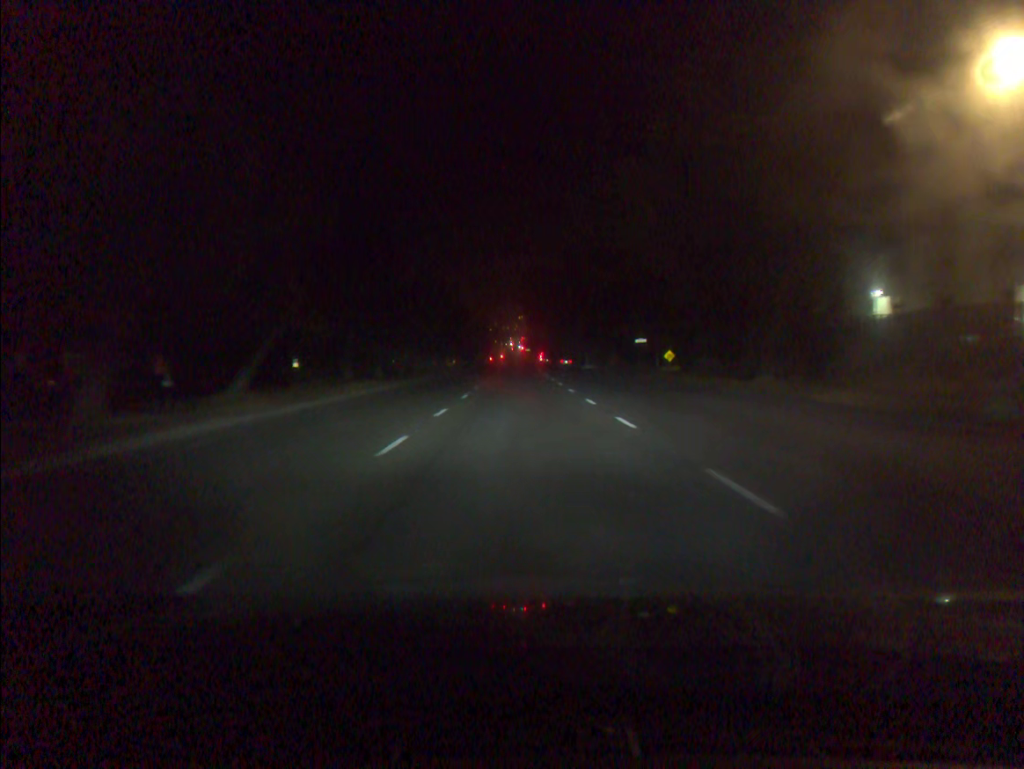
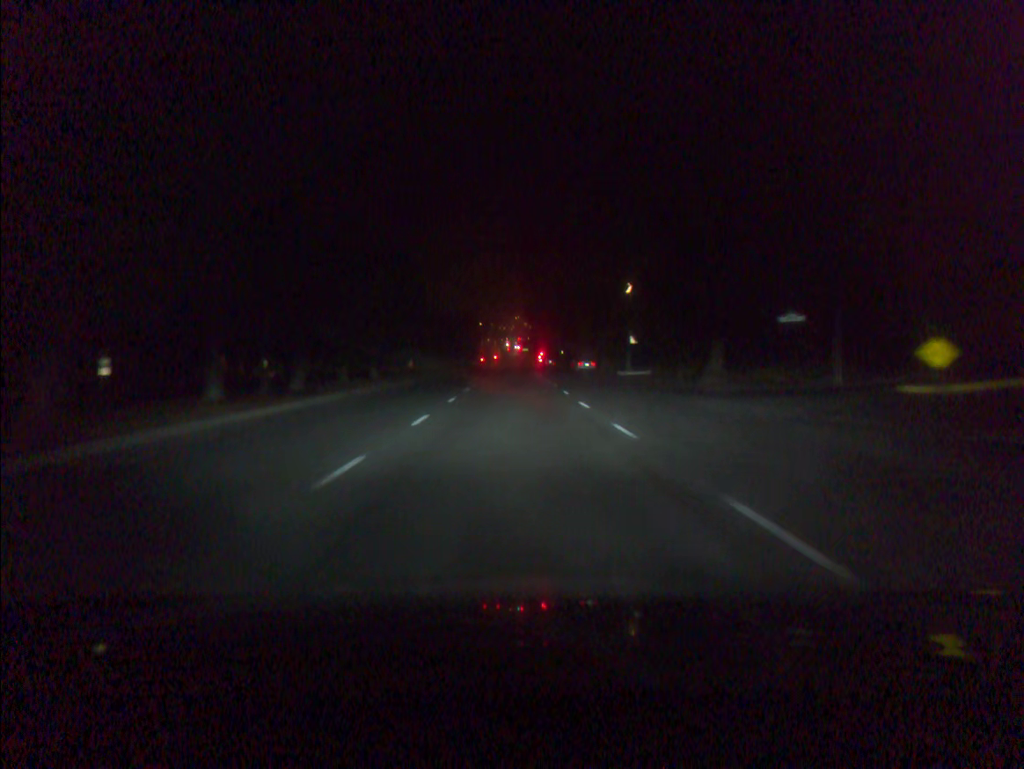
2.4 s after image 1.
(+0.1, +38.2) m; 0°
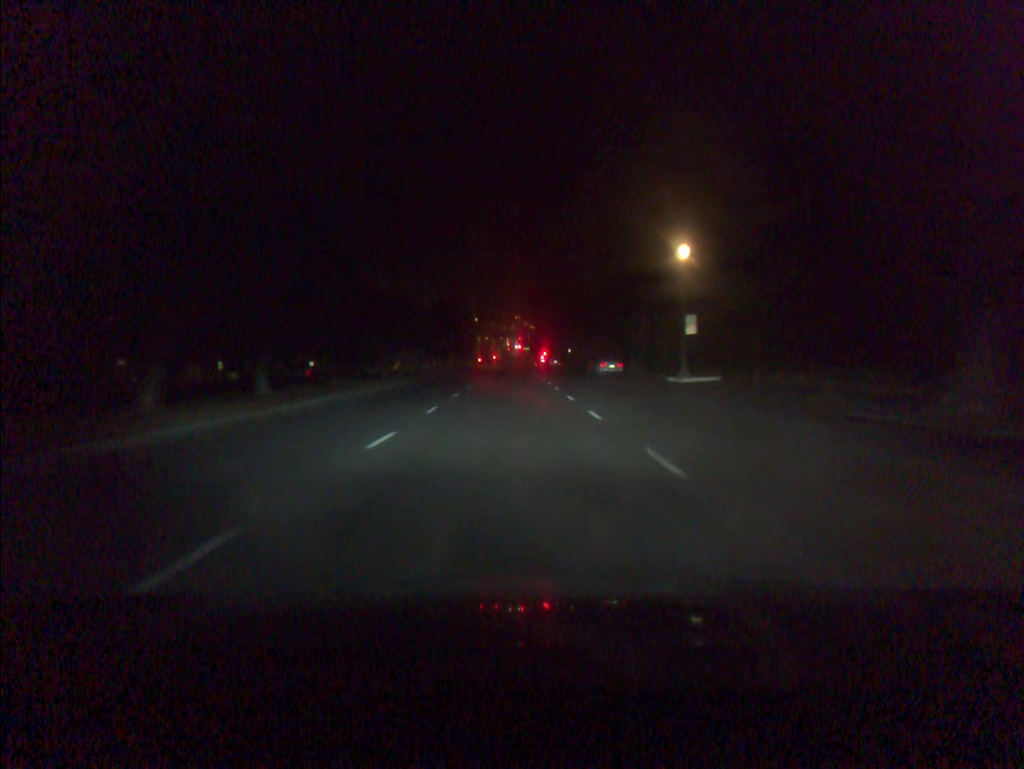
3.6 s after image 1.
(0.0, +18.7) m; 0°
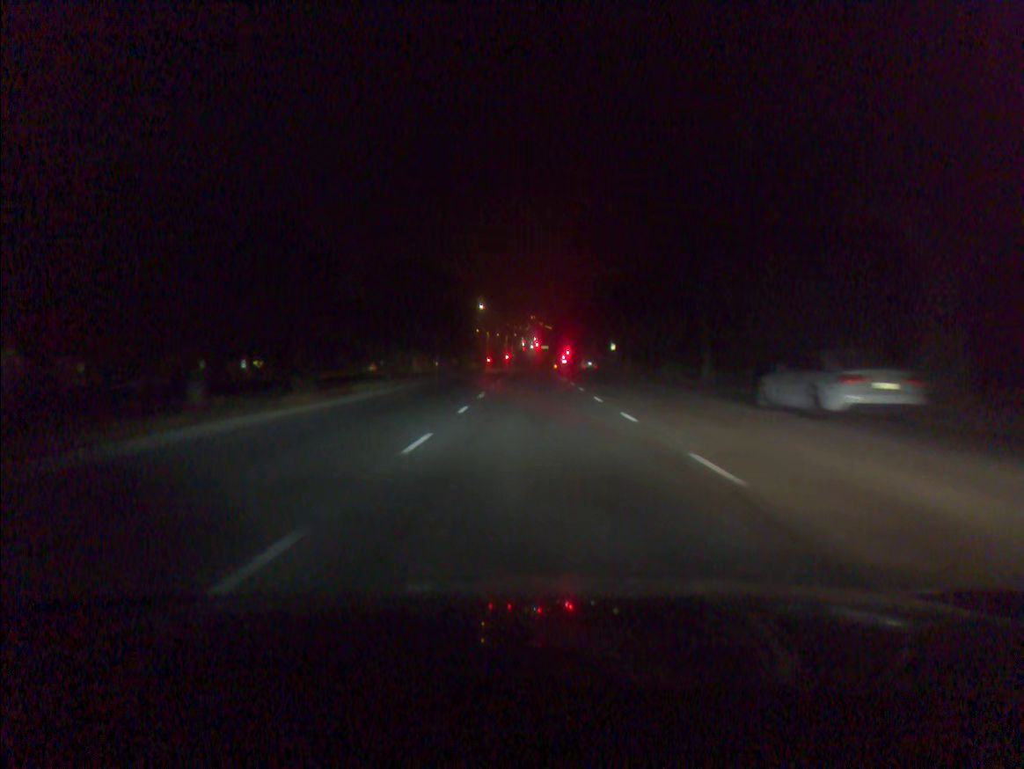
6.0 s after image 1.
(-0.5, +36.6) m; -1°
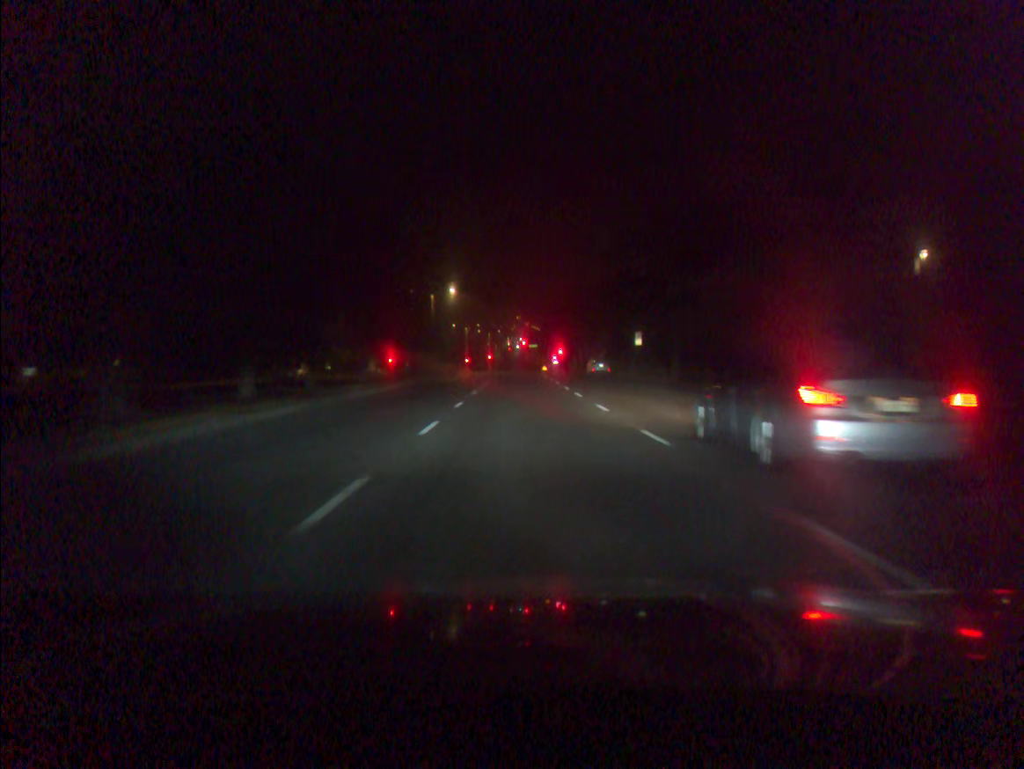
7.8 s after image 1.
(+0.2, +26.7) m; +1°
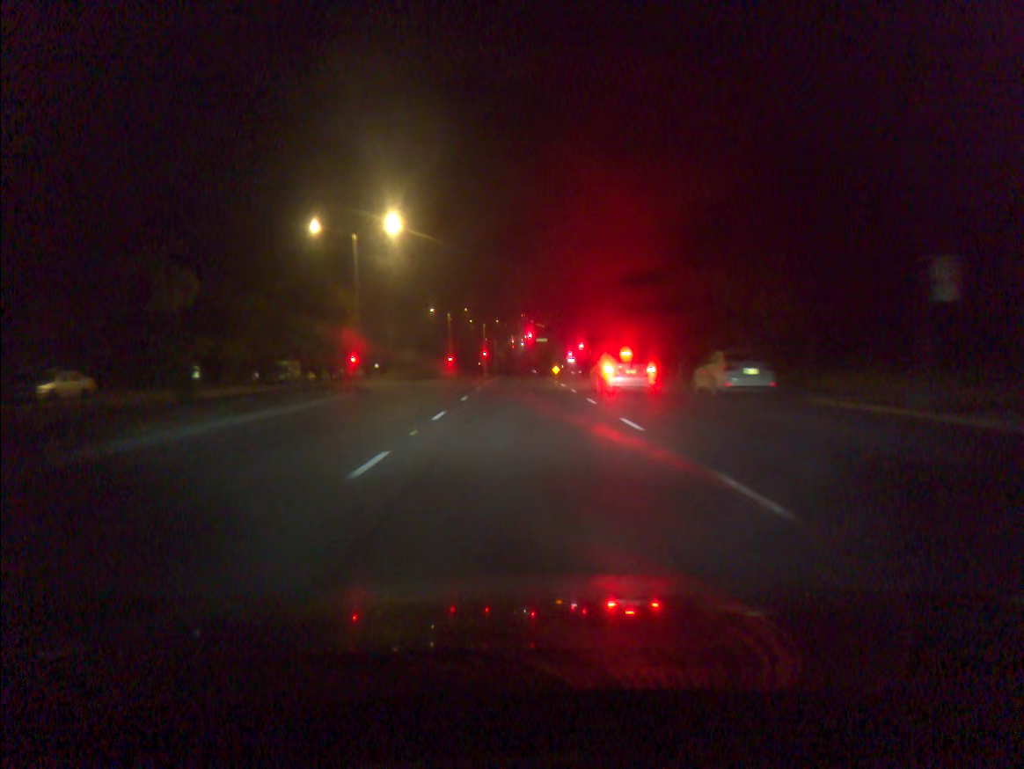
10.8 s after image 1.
(-0.1, +41.3) m; 0°
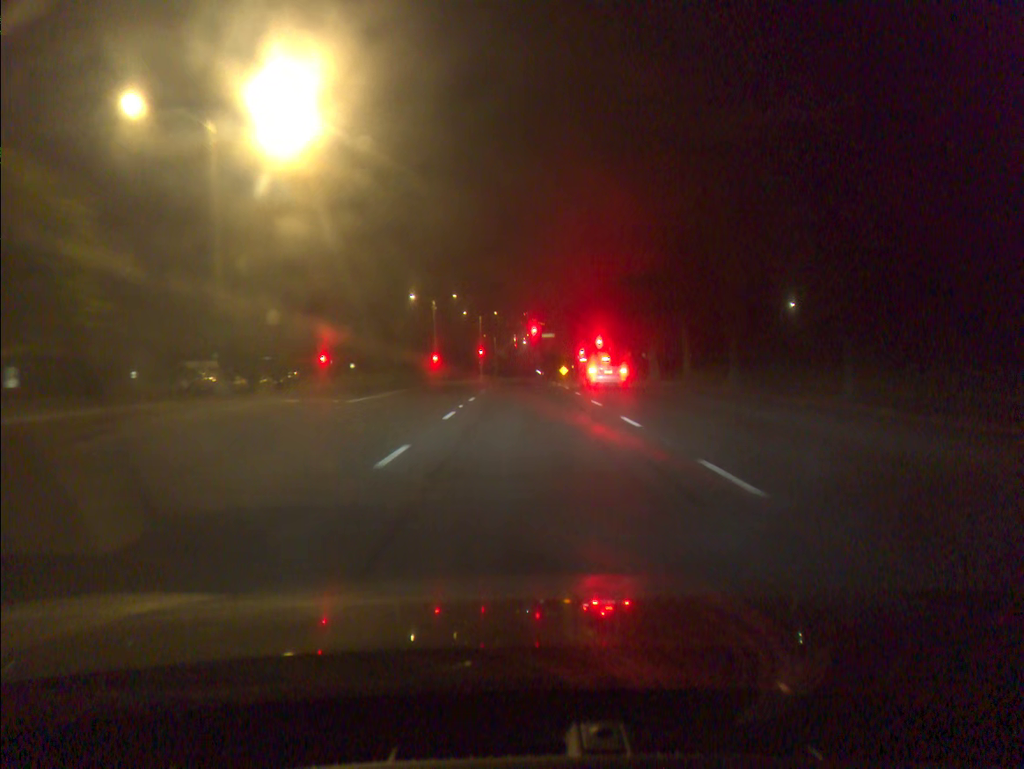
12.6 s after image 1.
(0.0, +21.3) m; 0°
